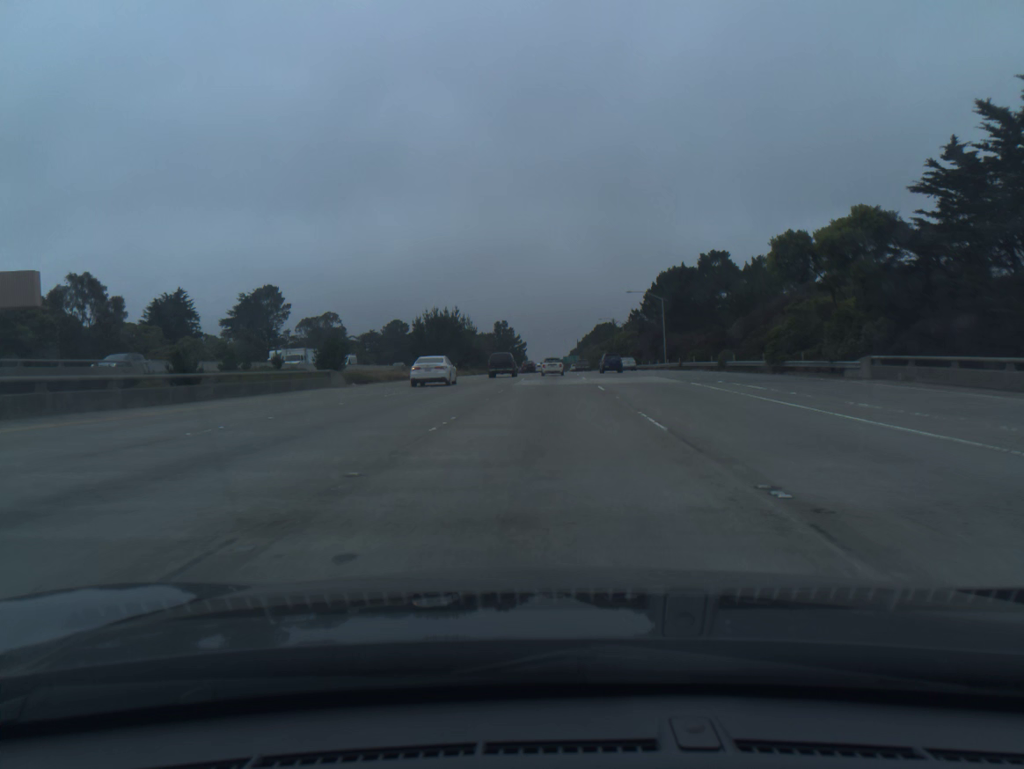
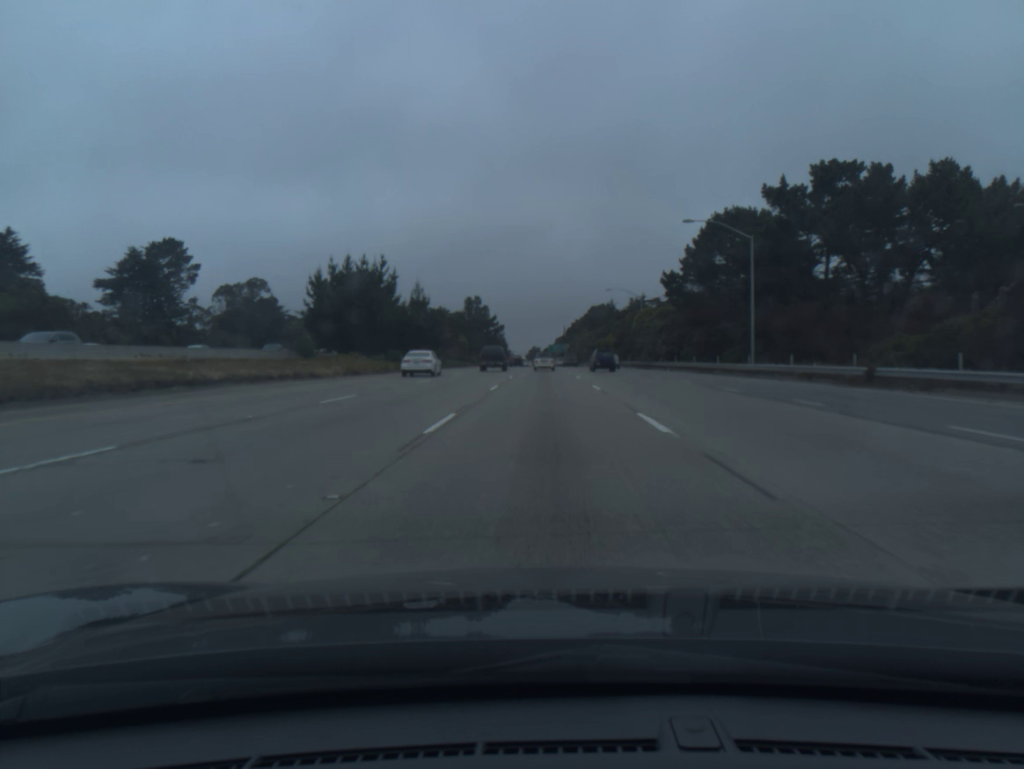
(+0.6, +48.2) m; +1°
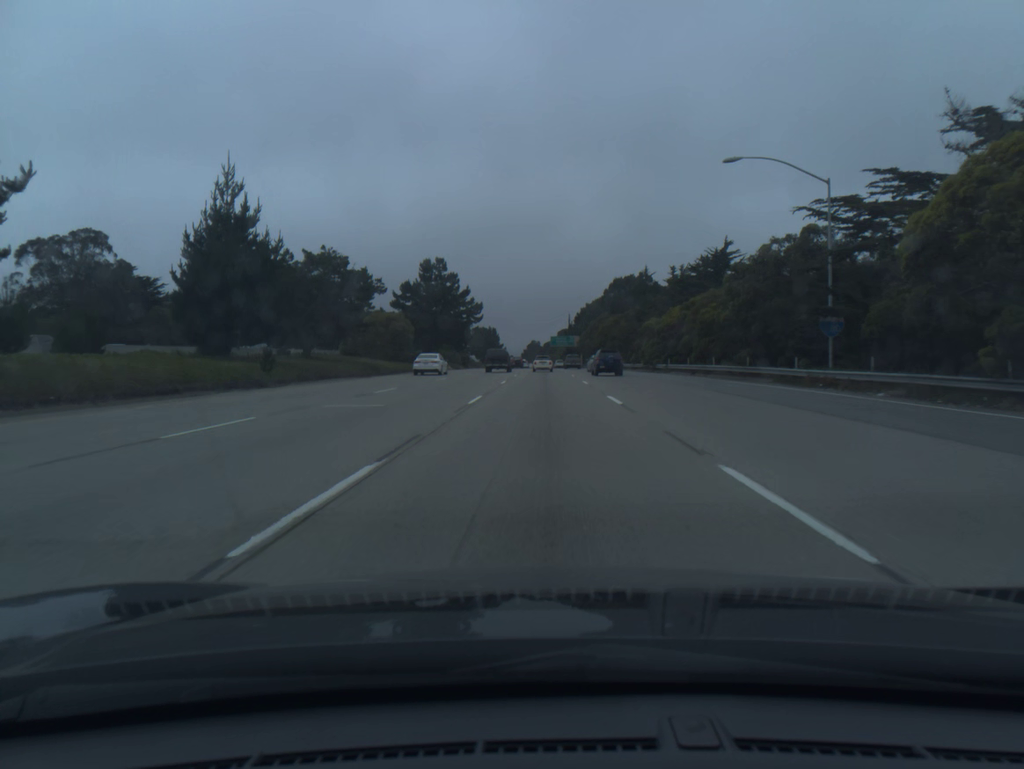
(+0.2, +65.5) m; 0°
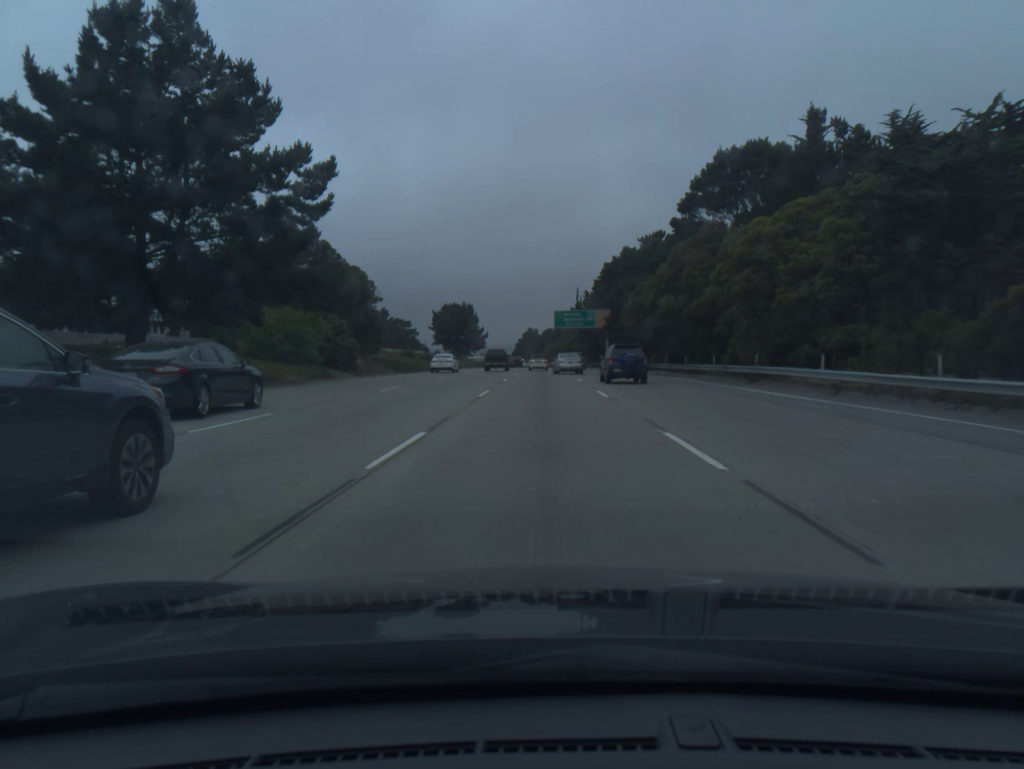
(+0.2, +84.1) m; 0°
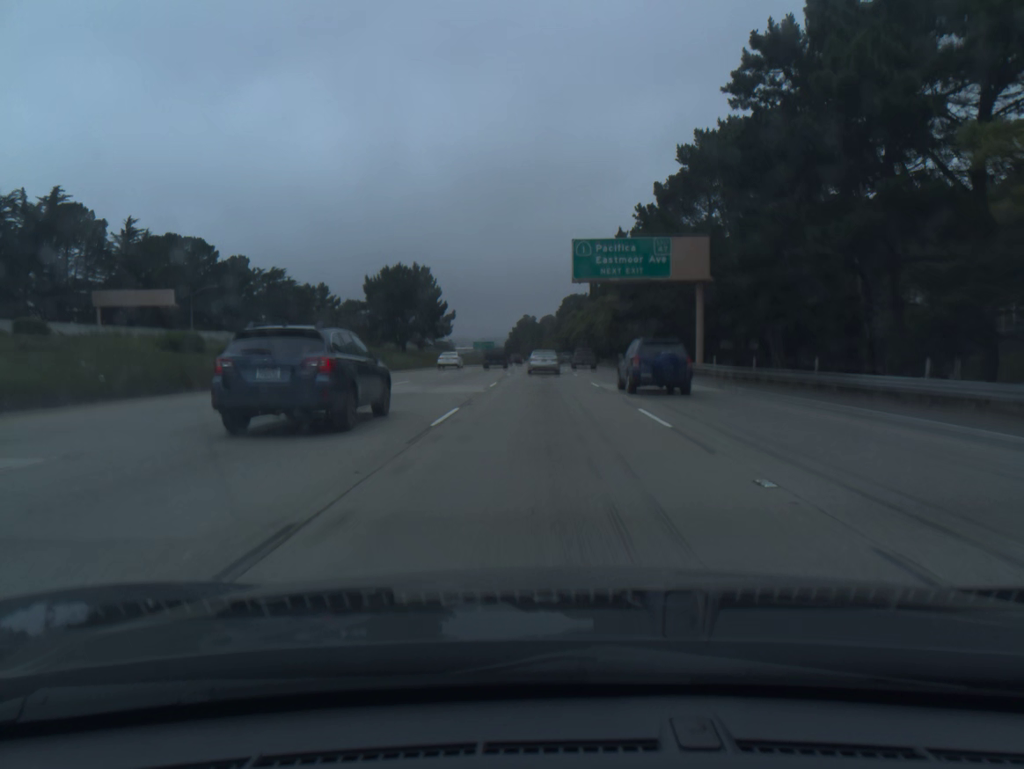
(-0.2, +68.7) m; 0°
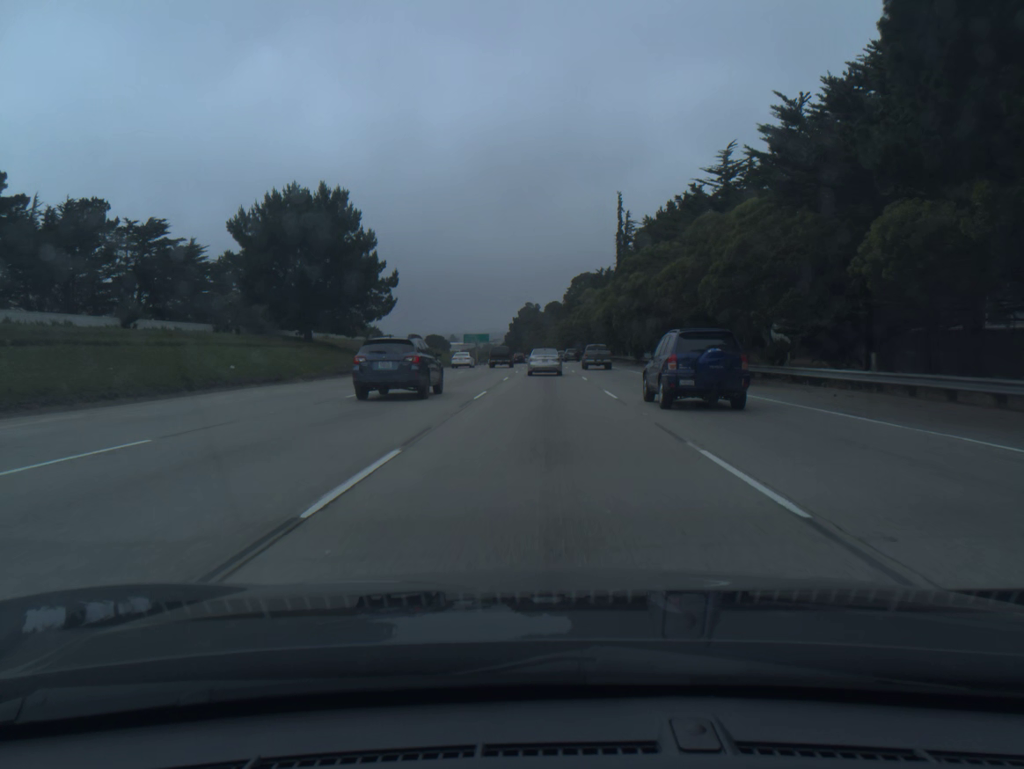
(-0.1, +50.4) m; 0°
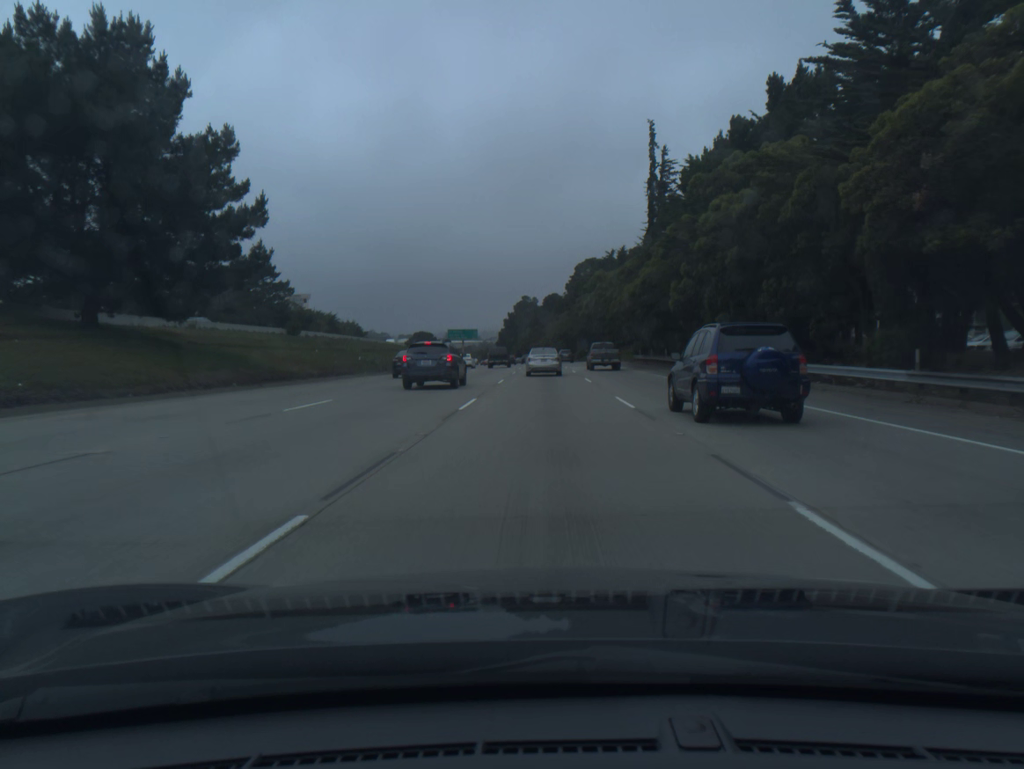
(+0.1, +33.0) m; 0°
